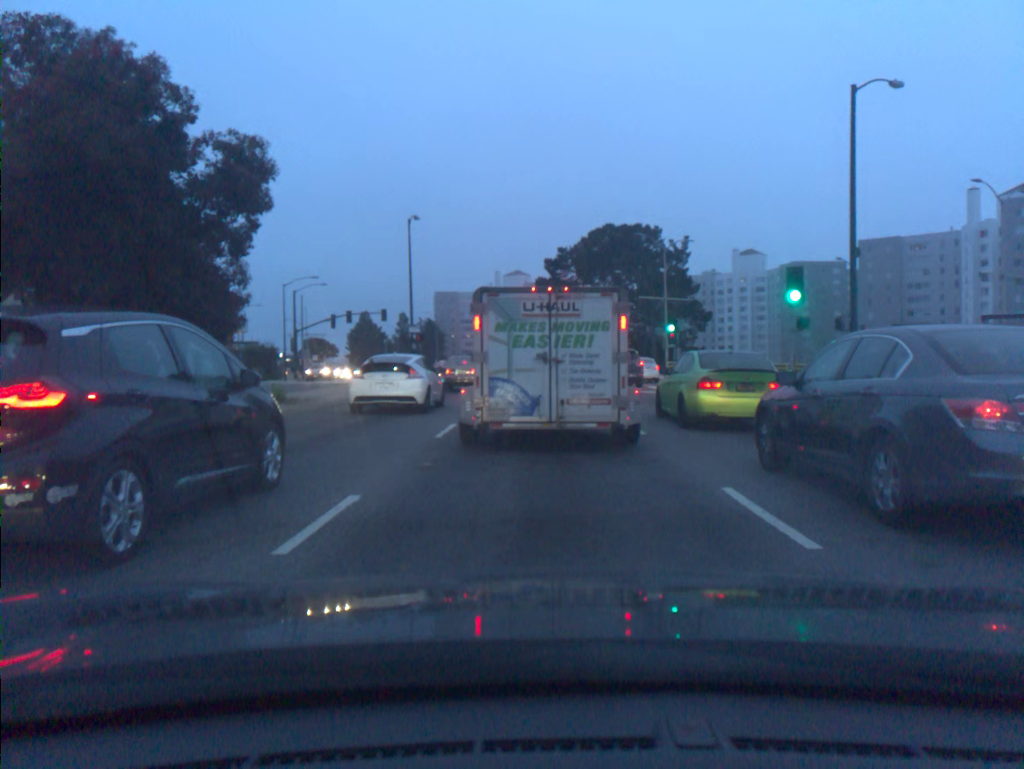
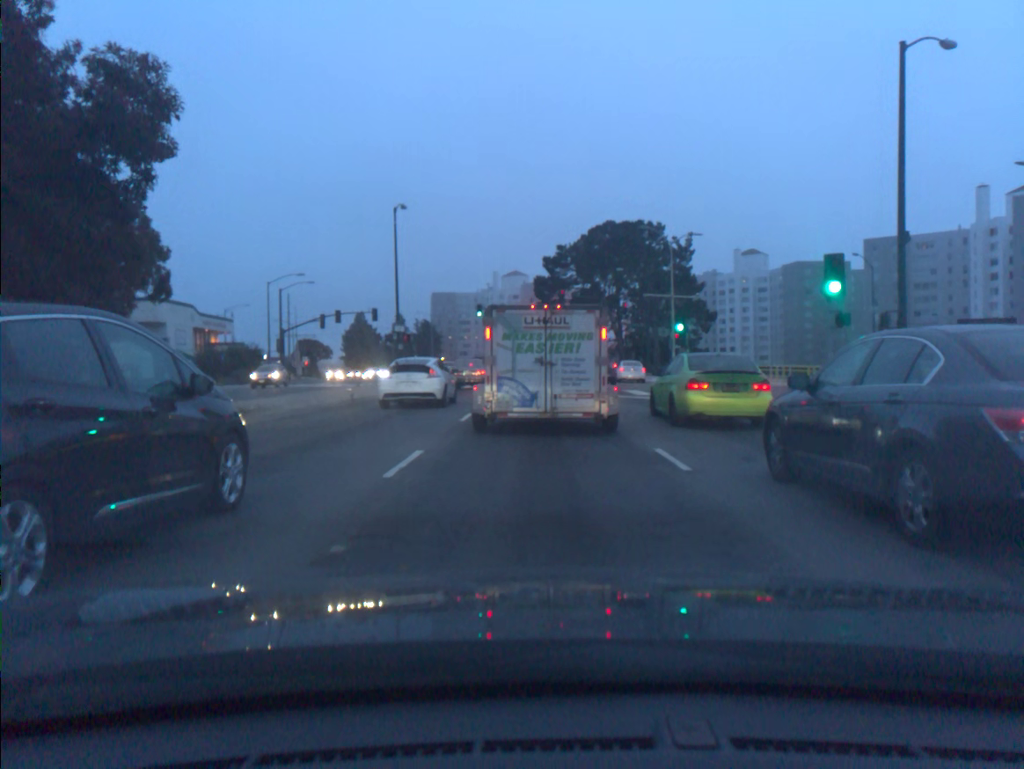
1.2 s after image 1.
(0.0, +3.7) m; -1°
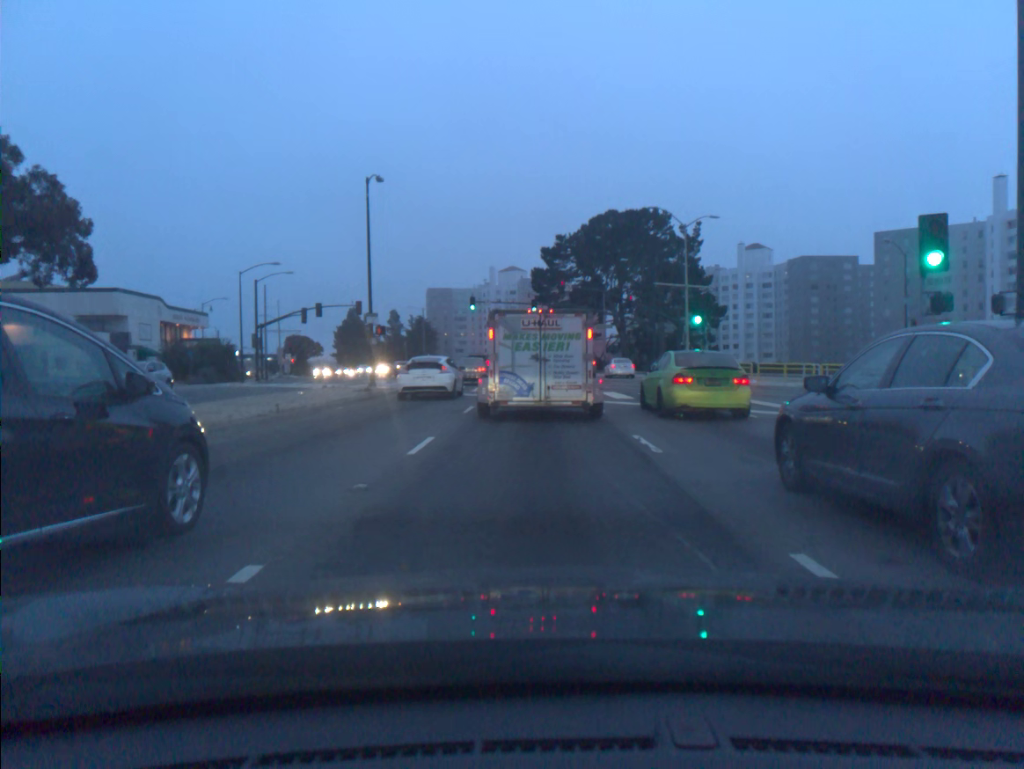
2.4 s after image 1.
(0.0, +5.9) m; 0°
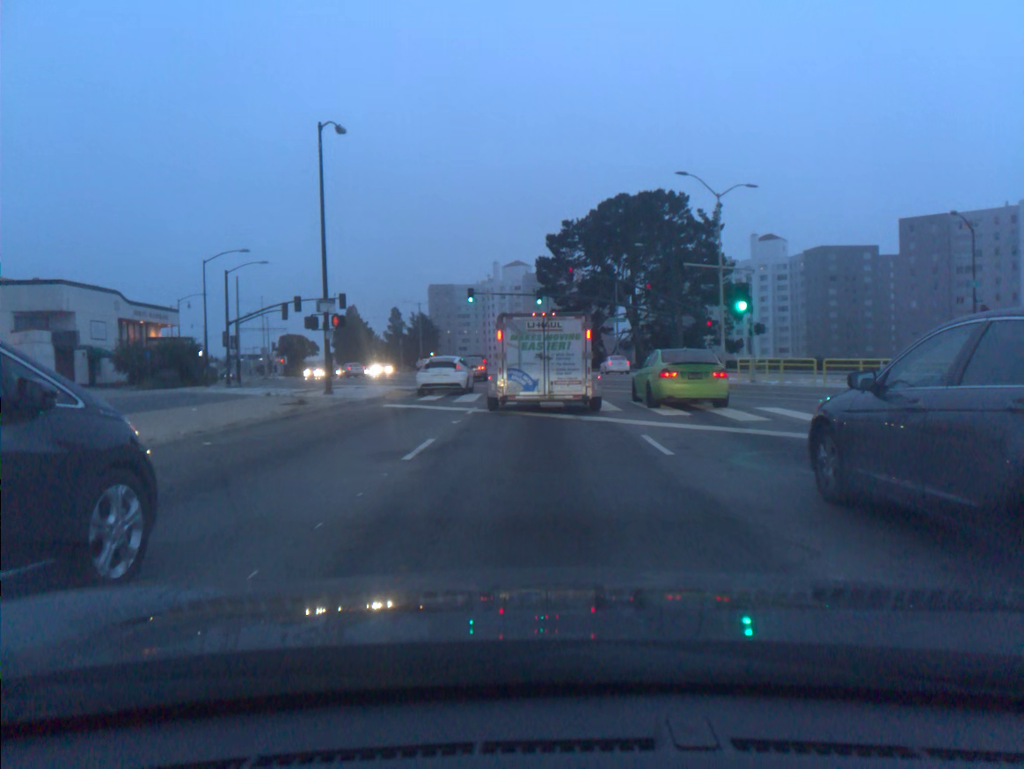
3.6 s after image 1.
(0.0, +8.0) m; 0°
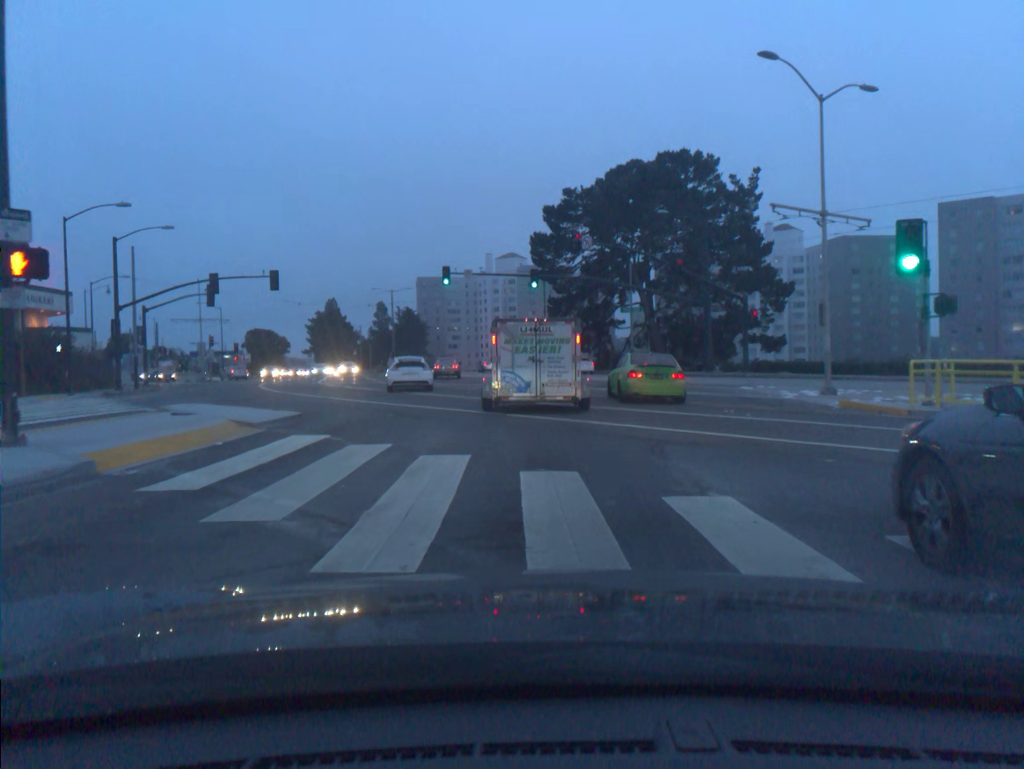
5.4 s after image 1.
(+0.1, +15.8) m; 0°
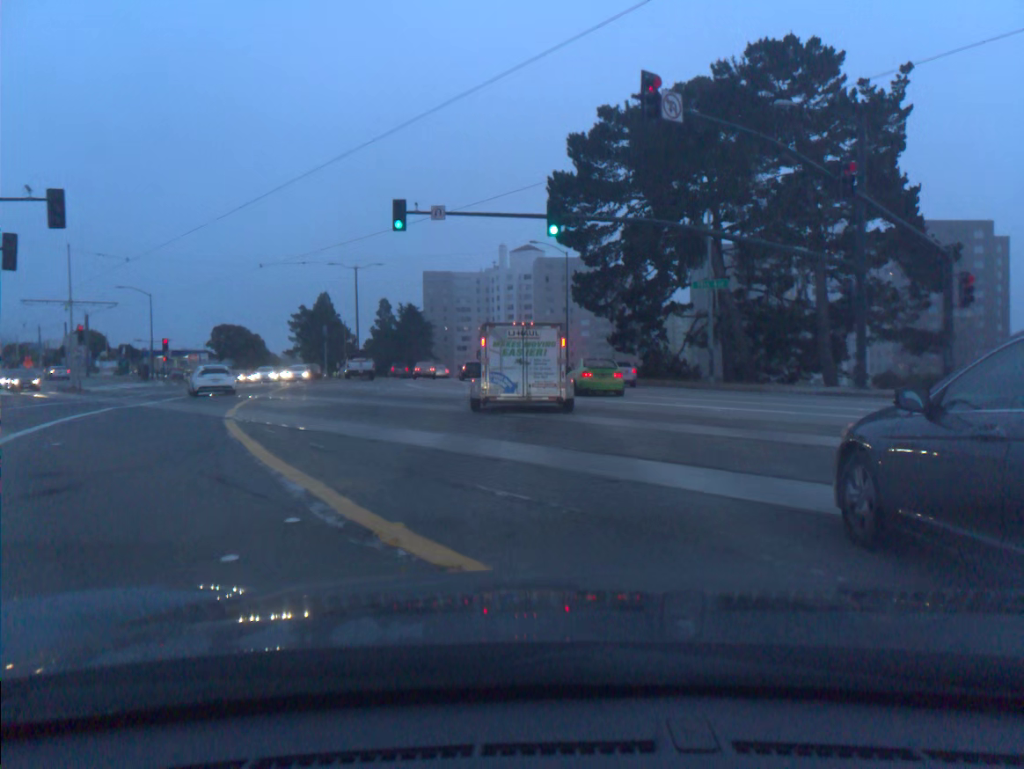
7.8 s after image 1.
(-0.2, +24.7) m; -2°
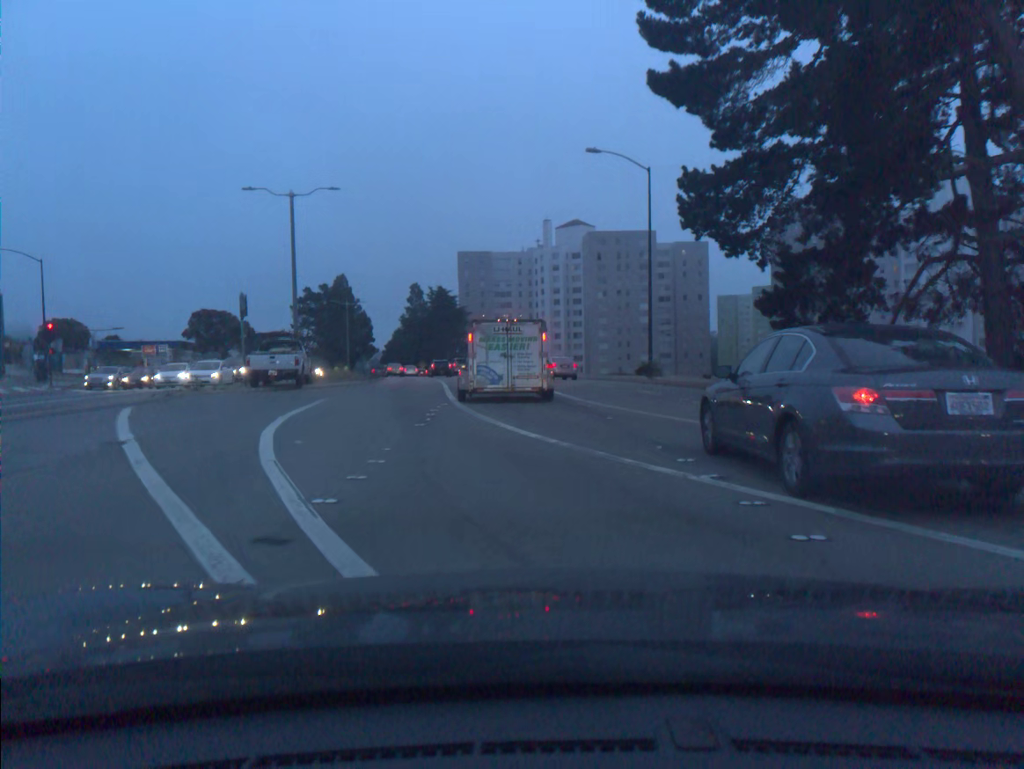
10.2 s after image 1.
(-0.8, +26.8) m; -3°
